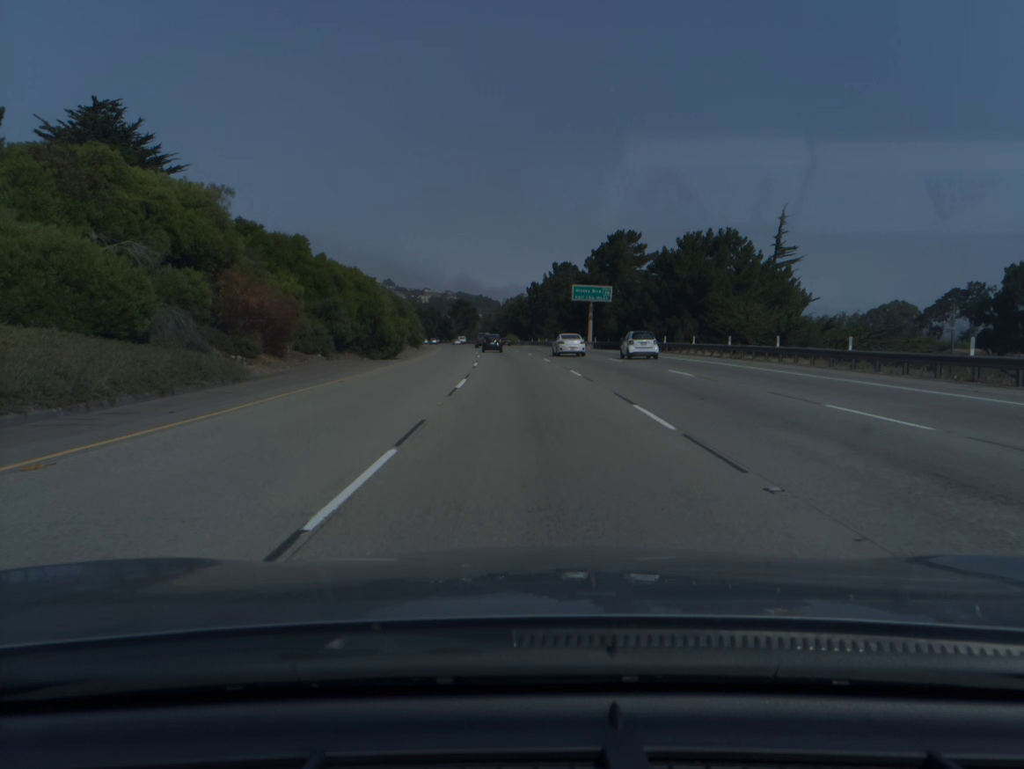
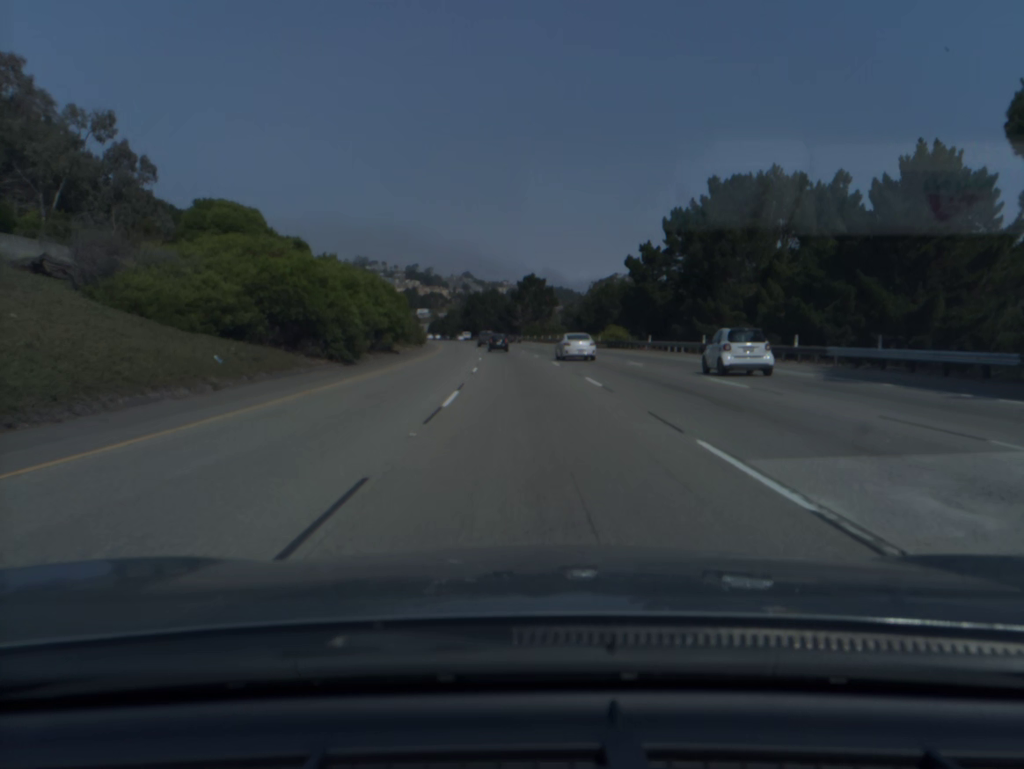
(-4.8, +92.3) m; -6°
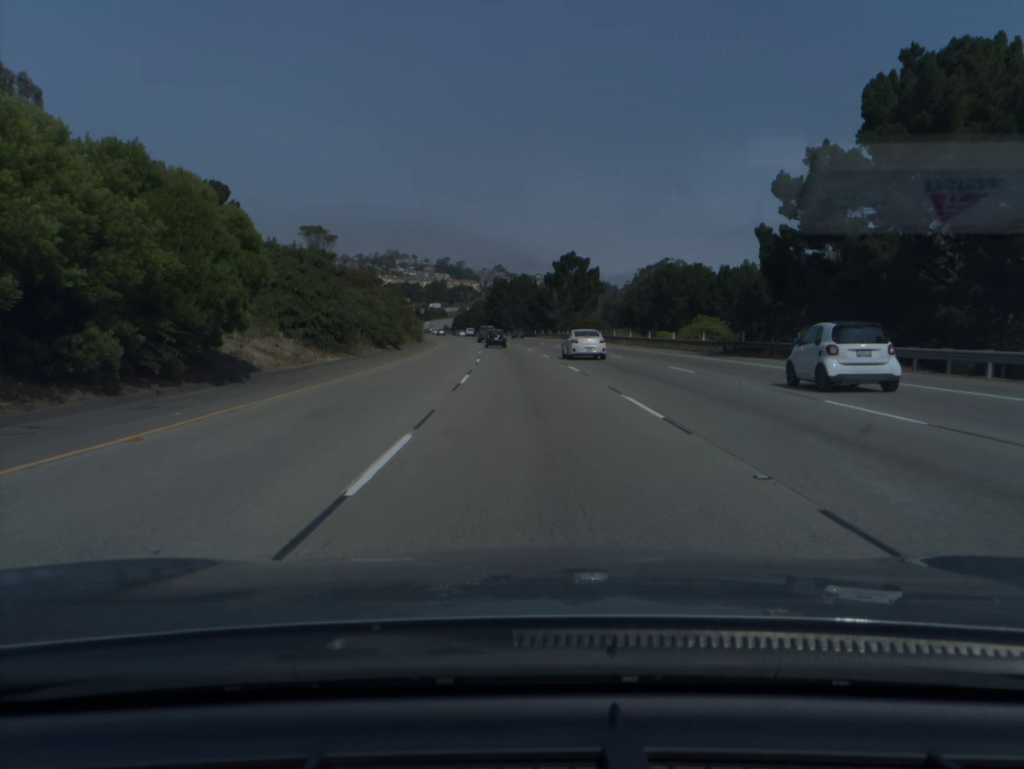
(-0.8, +37.4) m; -2°
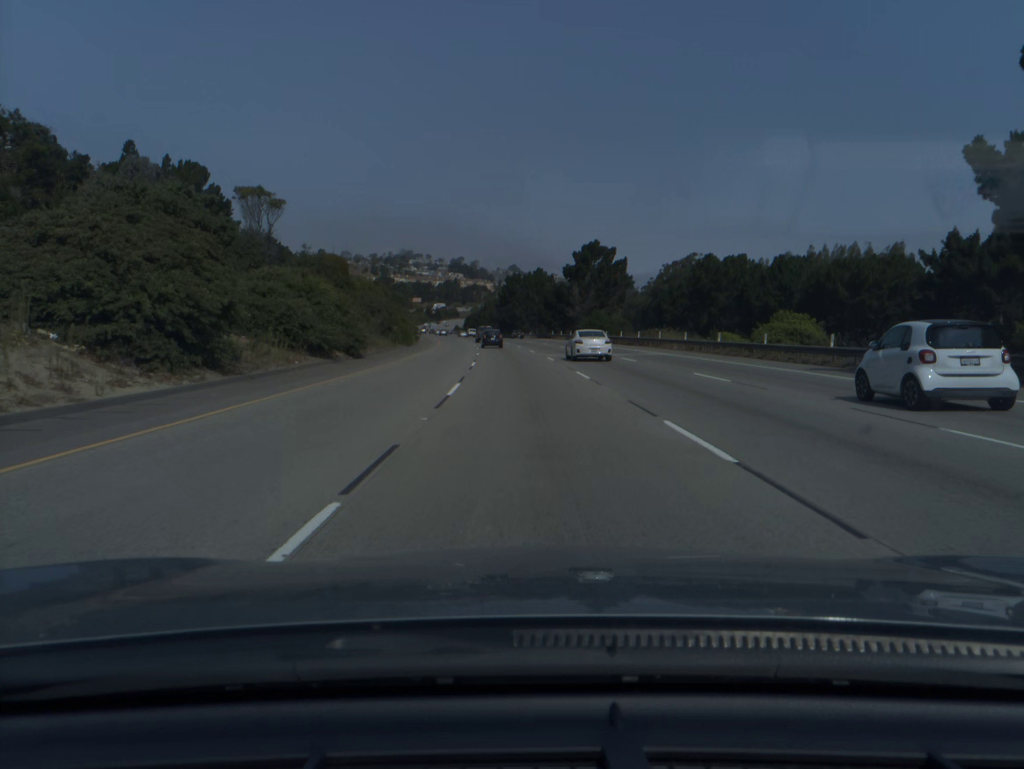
(-0.2, +18.7) m; -1°
